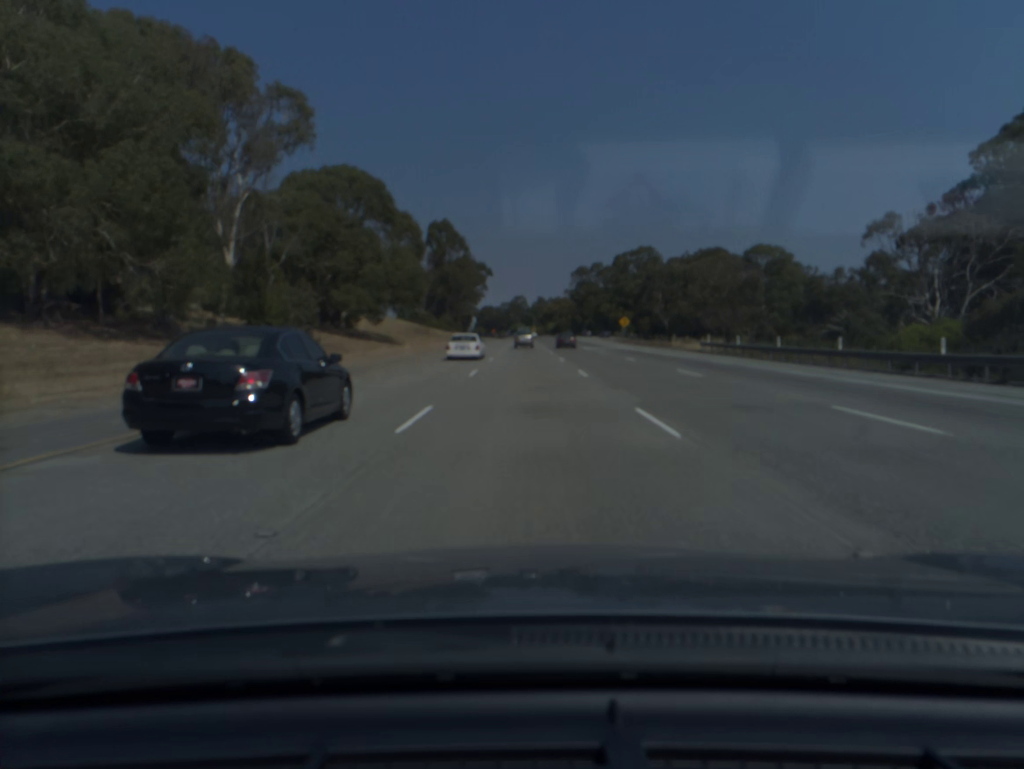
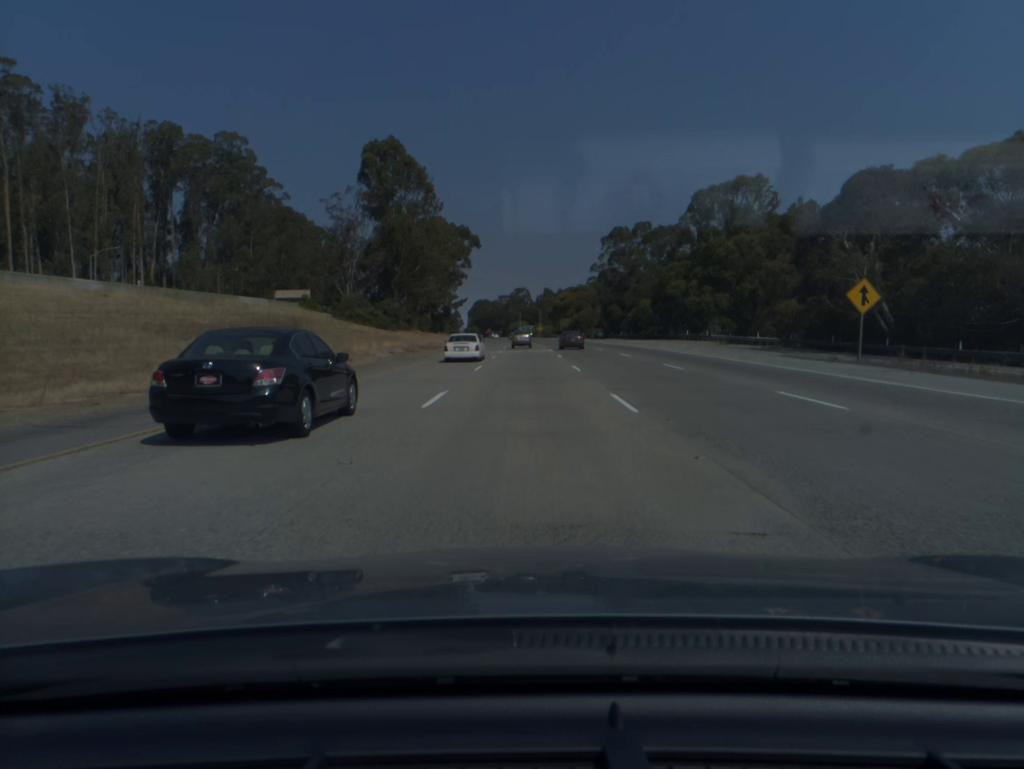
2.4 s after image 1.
(0.0, +84.7) m; 0°
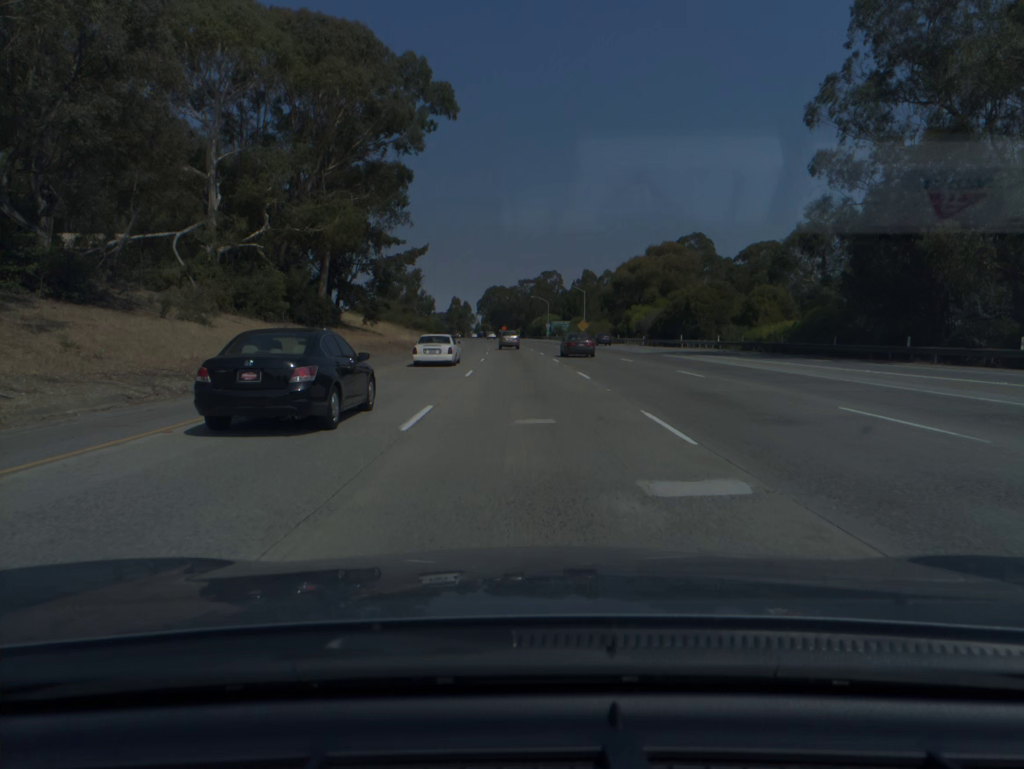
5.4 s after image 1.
(-1.0, +105.9) m; -2°
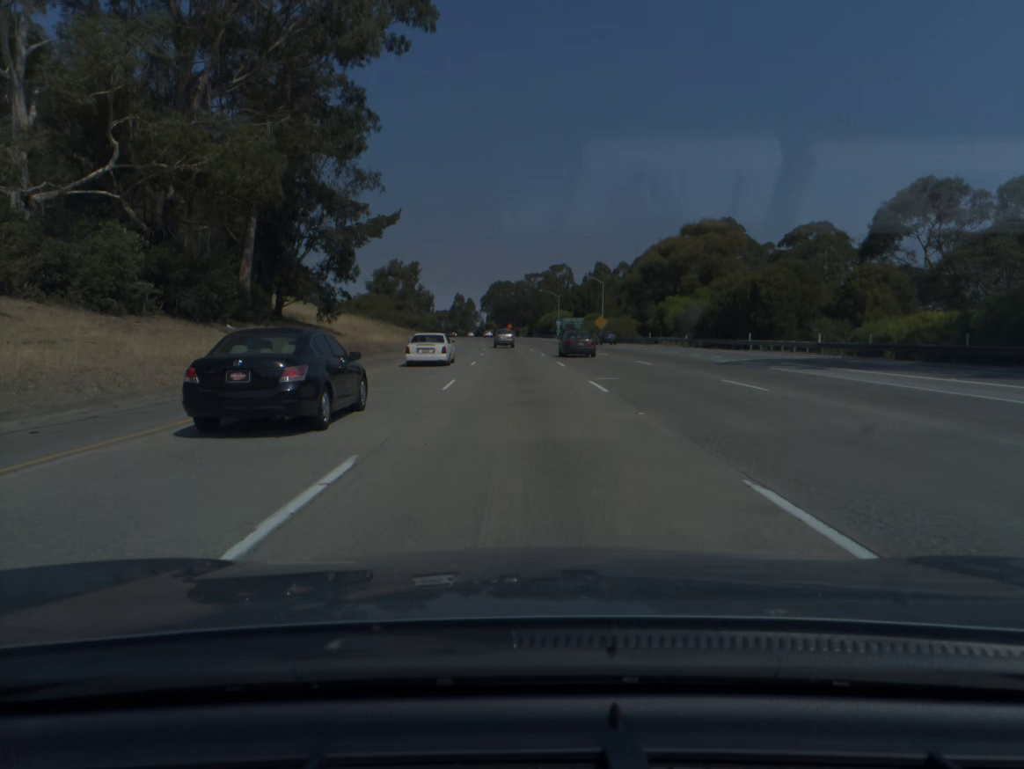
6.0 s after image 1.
(-0.1, +21.2) m; 0°
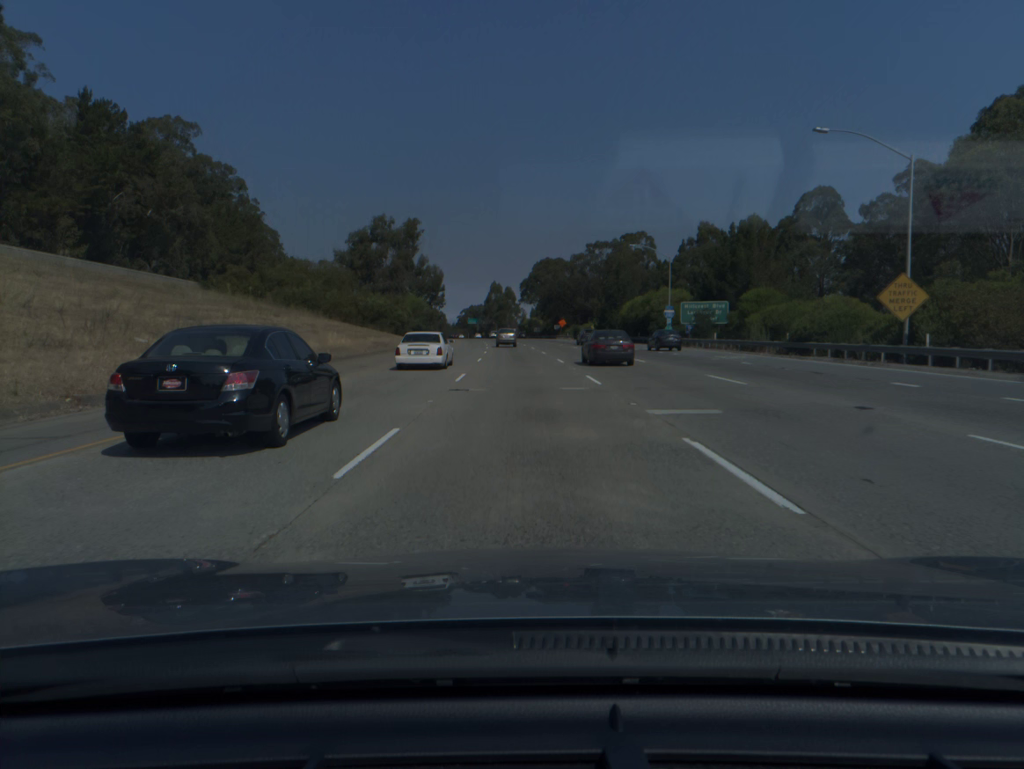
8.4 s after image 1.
(-2.8, +84.9) m; -3°
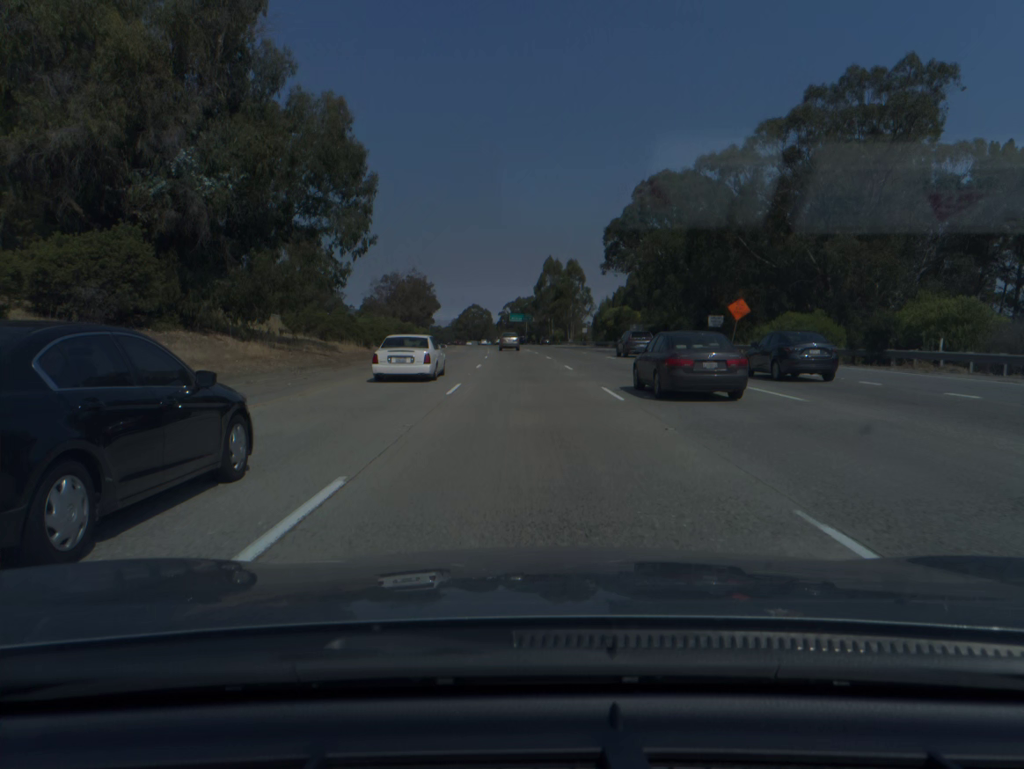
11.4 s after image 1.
(-3.8, +106.3) m; -4°
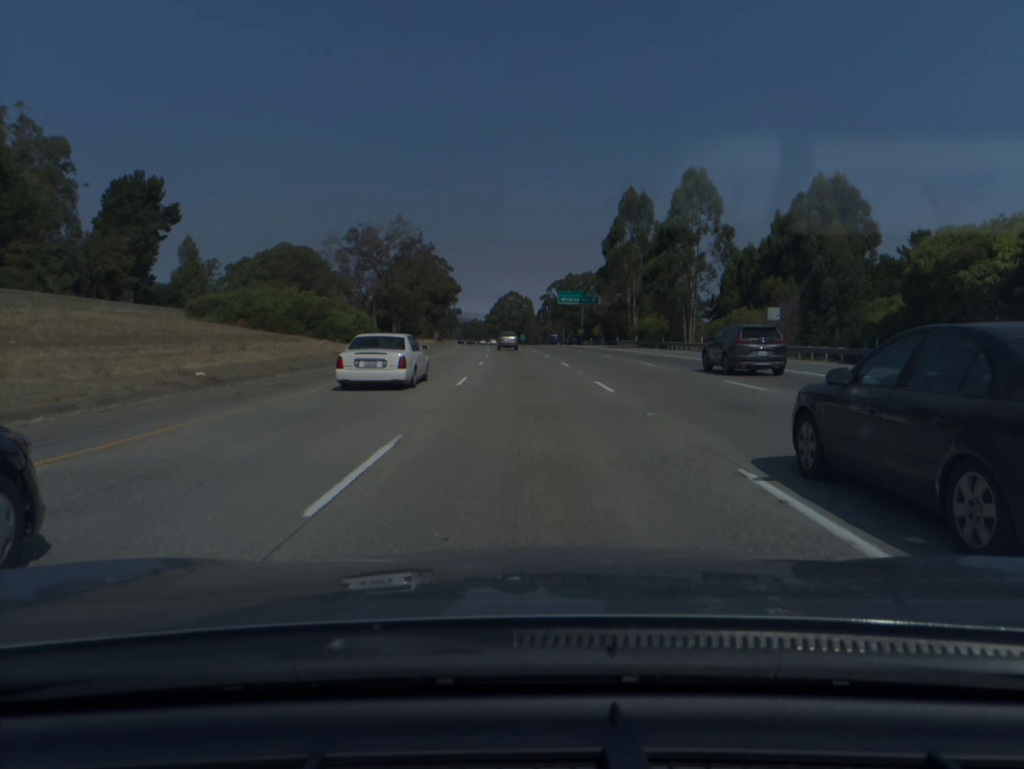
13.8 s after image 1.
(-2.3, +85.3) m; -3°
